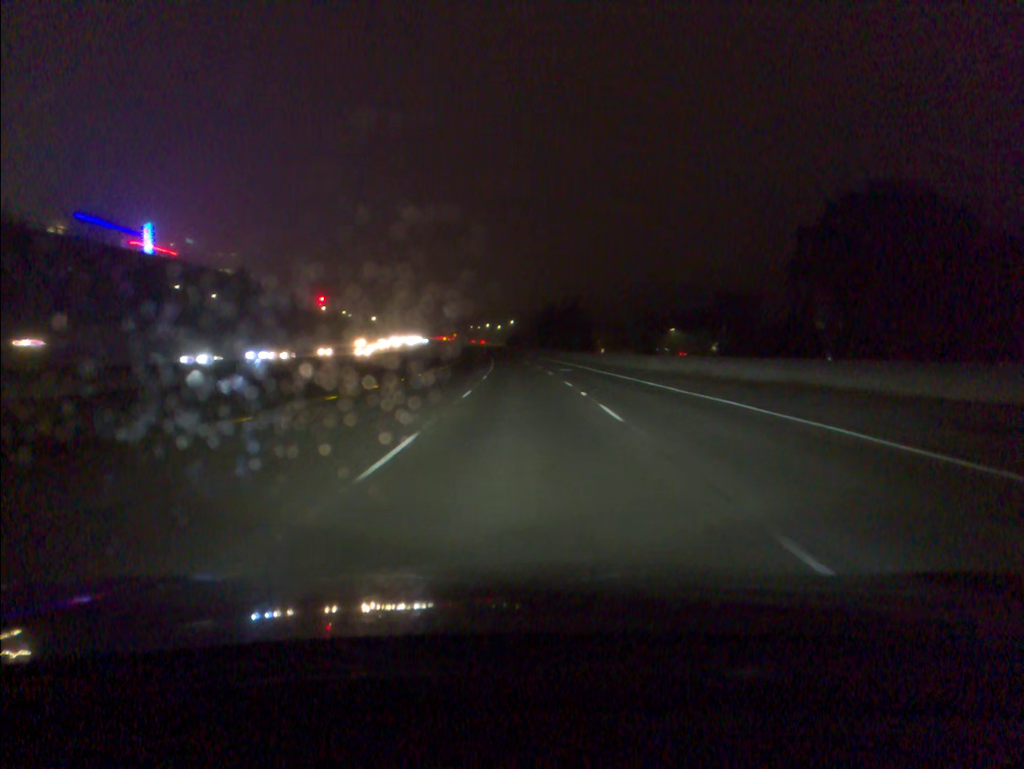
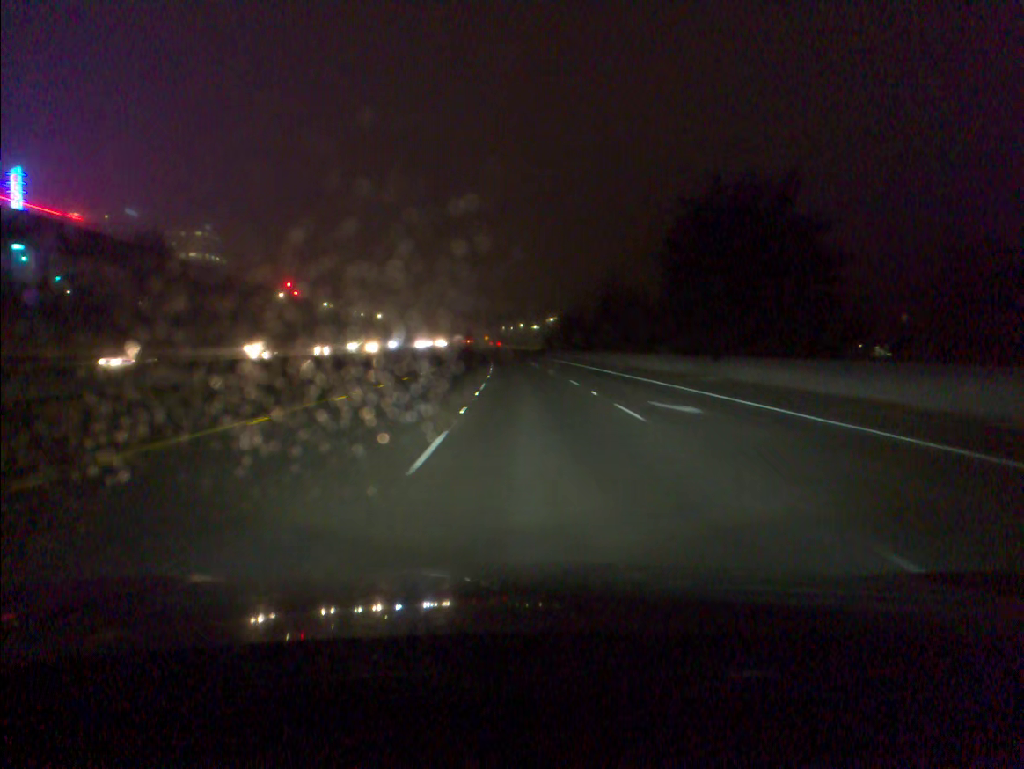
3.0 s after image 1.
(-2.1, +86.8) m; -3°
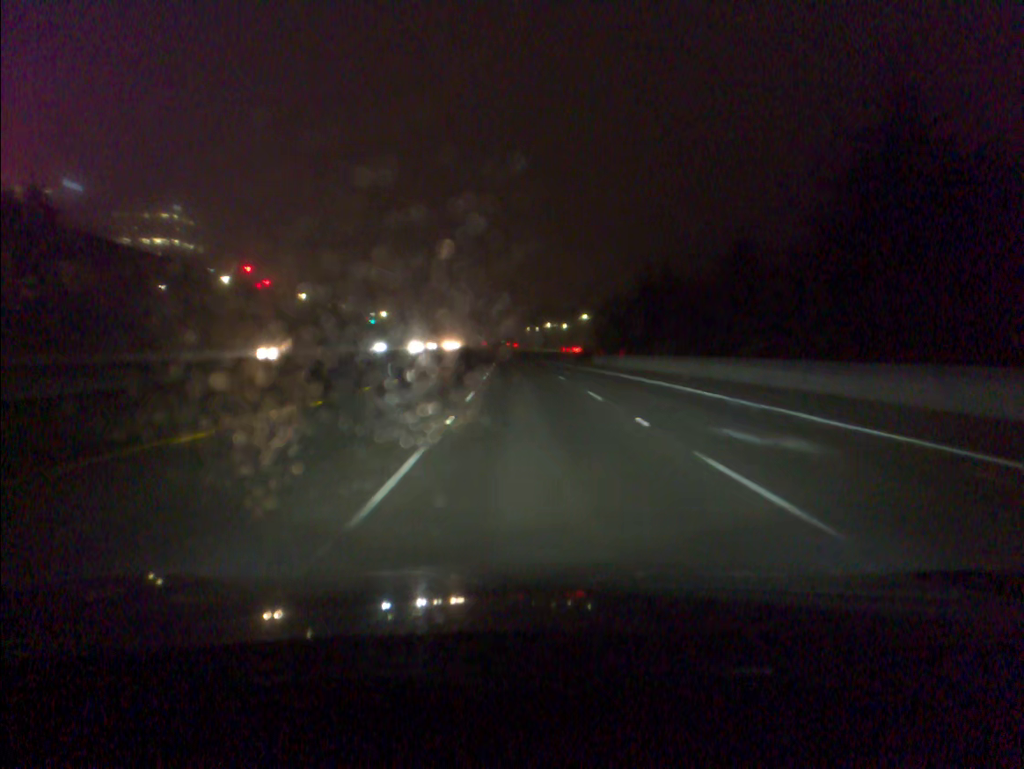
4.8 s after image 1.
(-0.8, +53.3) m; -2°
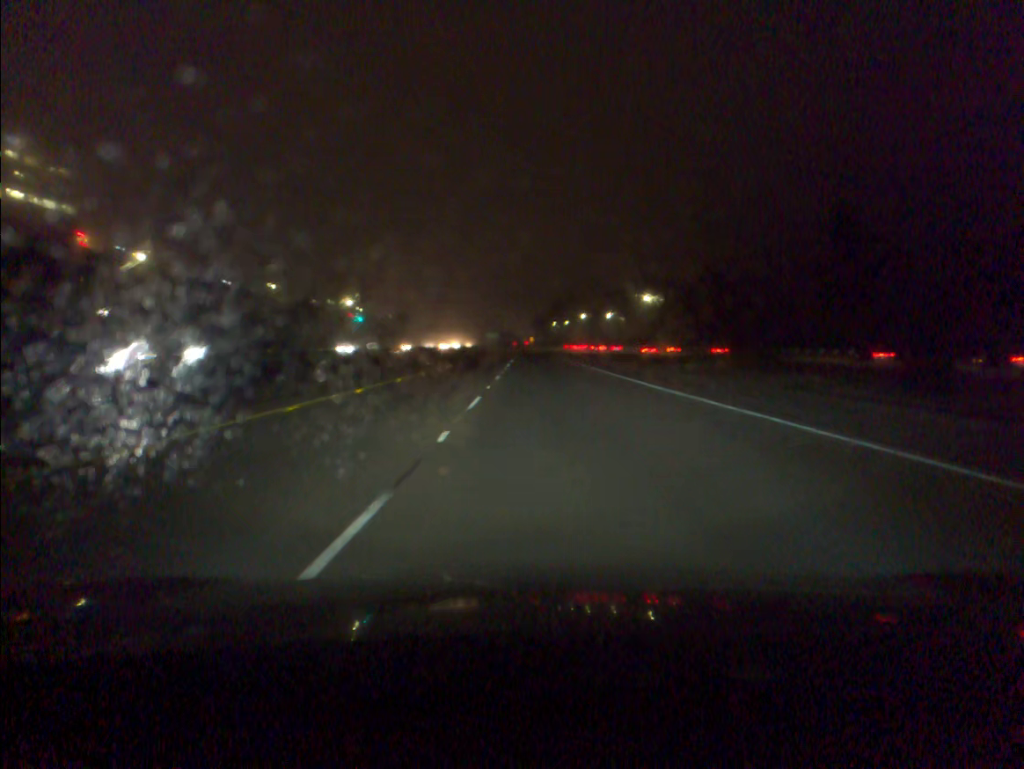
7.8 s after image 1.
(-1.7, +90.1) m; -2°
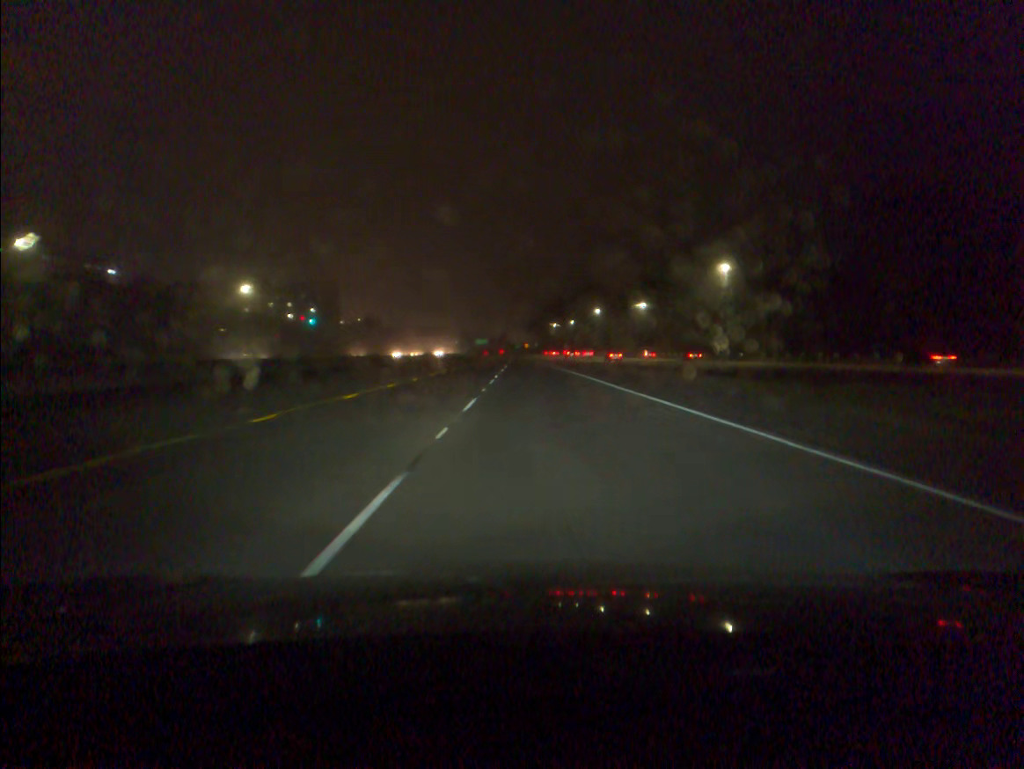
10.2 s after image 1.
(+0.3, +73.0) m; 0°
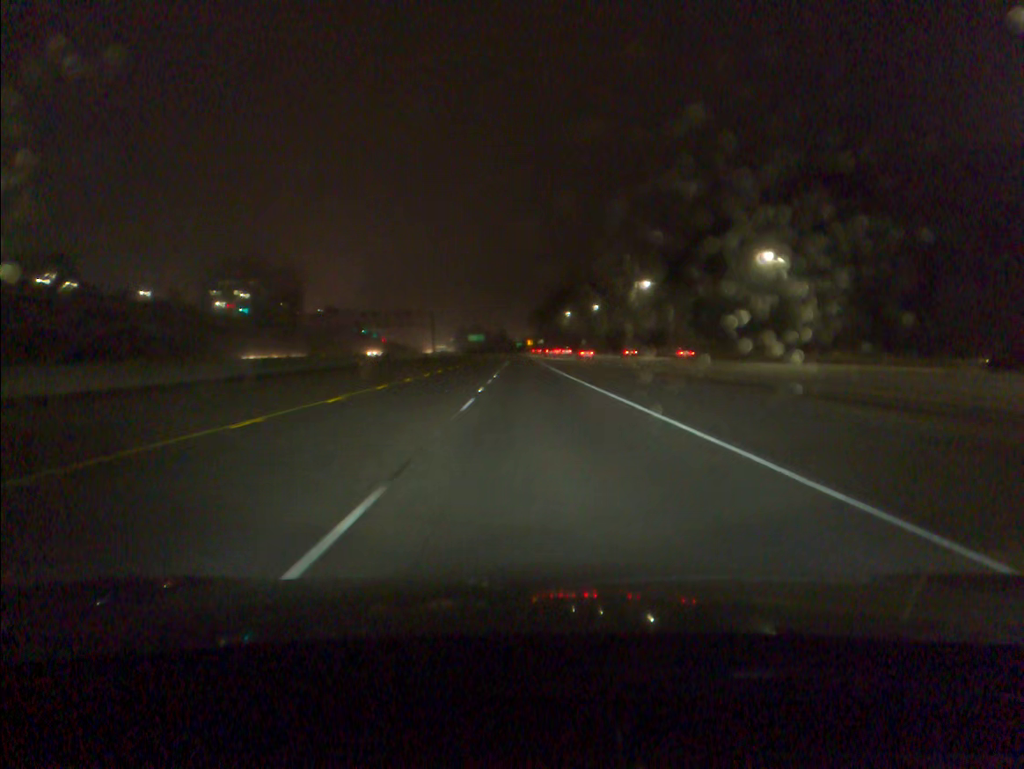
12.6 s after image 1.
(-0.2, +74.0) m; 0°
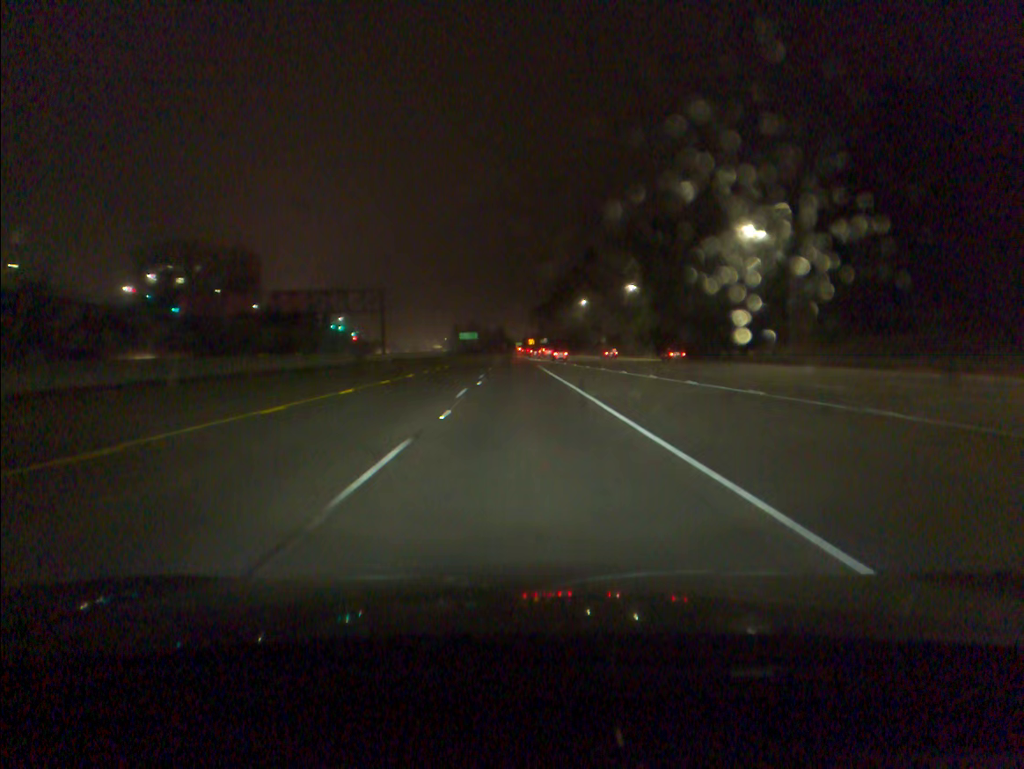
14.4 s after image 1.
(0.0, +55.6) m; 0°
